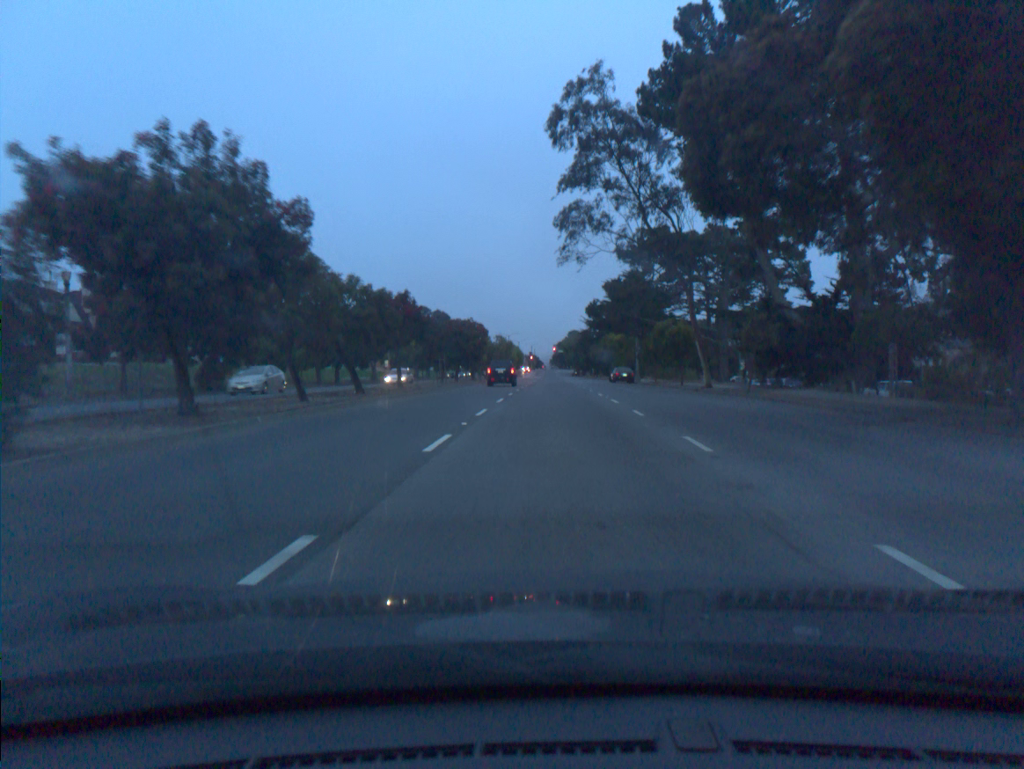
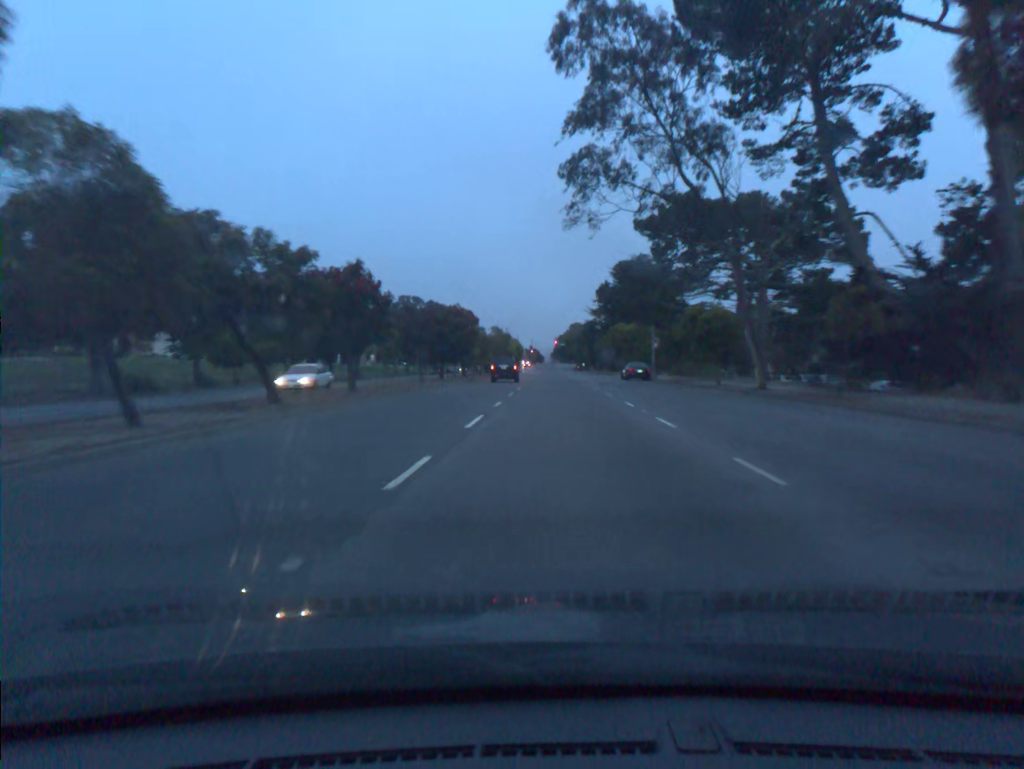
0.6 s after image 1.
(0.0, +10.2) m; 0°
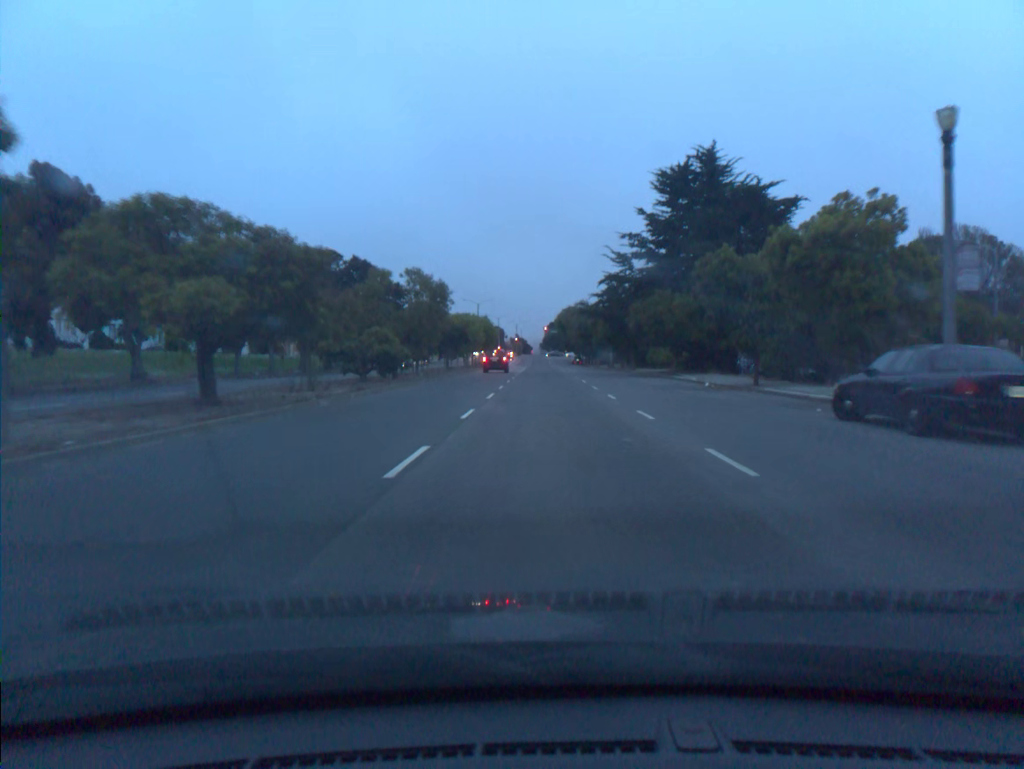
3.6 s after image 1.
(+0.6, +49.6) m; +1°
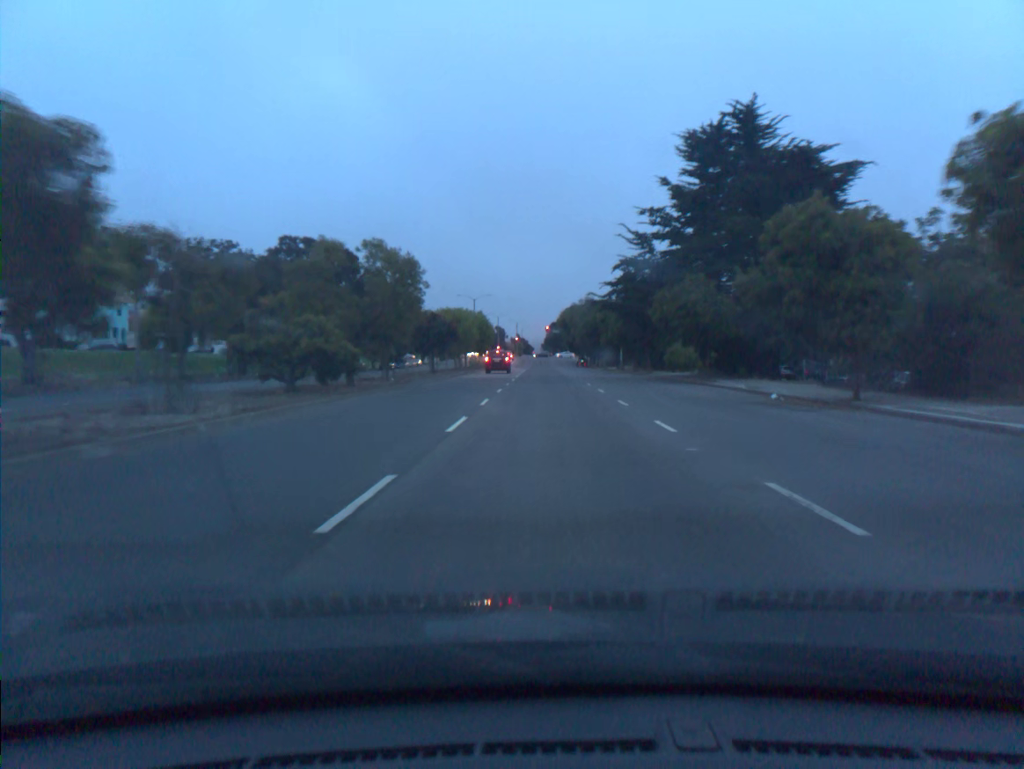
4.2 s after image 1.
(0.0, +9.8) m; 0°
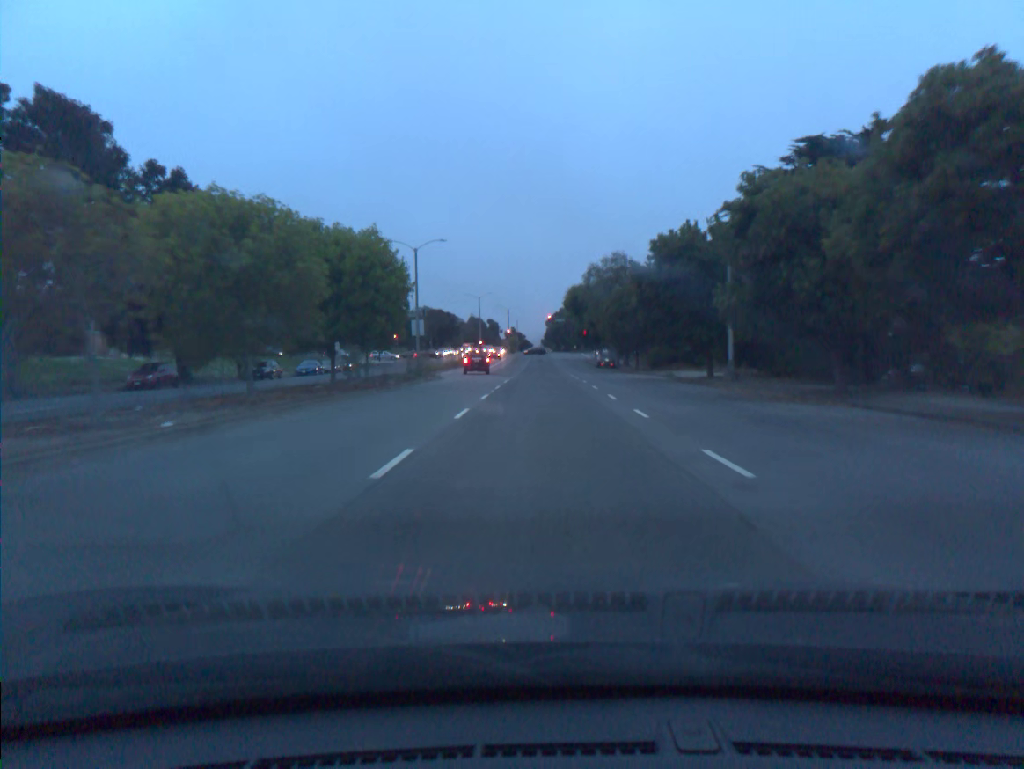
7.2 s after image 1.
(+0.1, +48.3) m; 0°
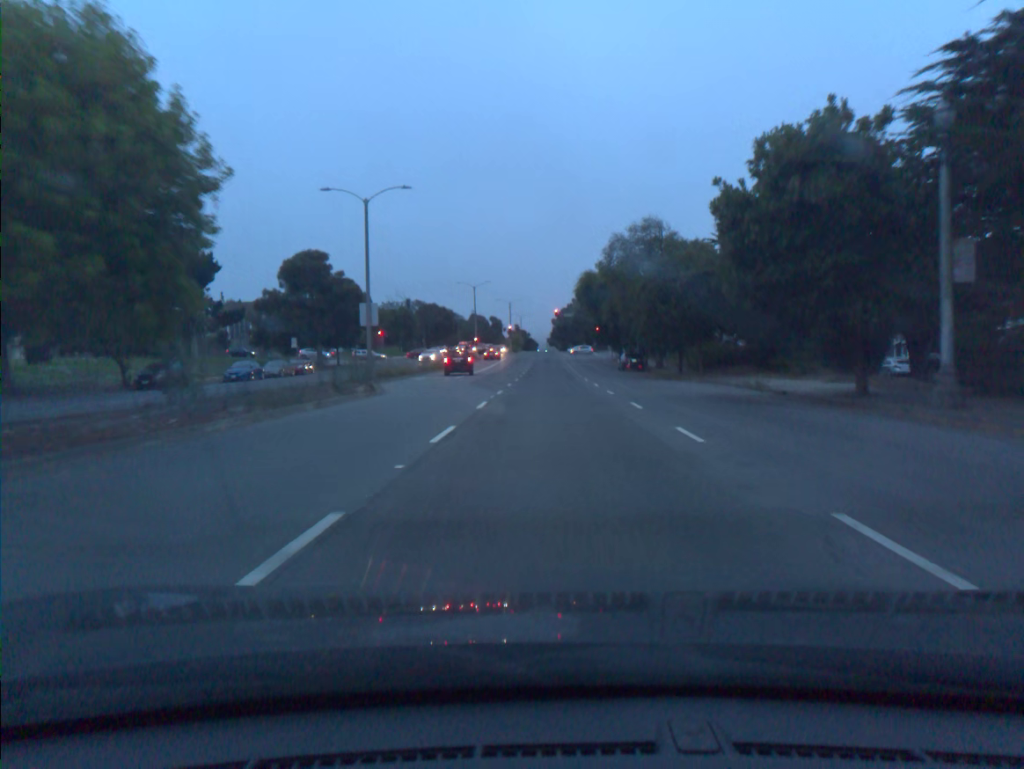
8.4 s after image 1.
(-0.1, +18.2) m; 0°
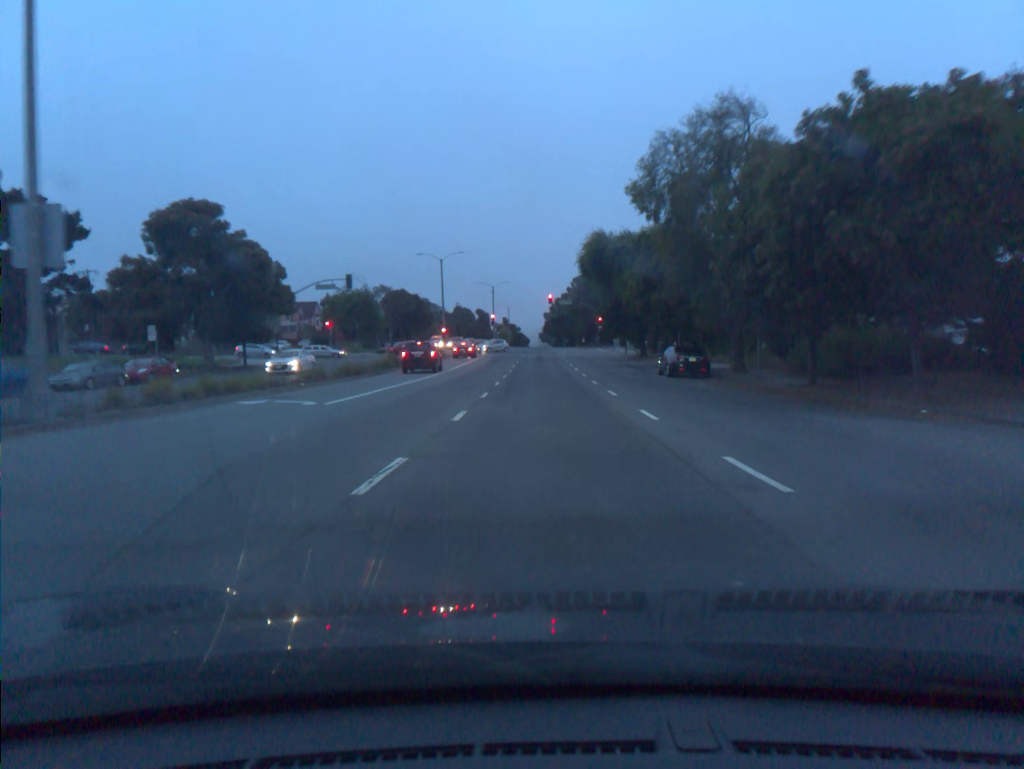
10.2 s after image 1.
(+0.2, +25.8) m; +1°
